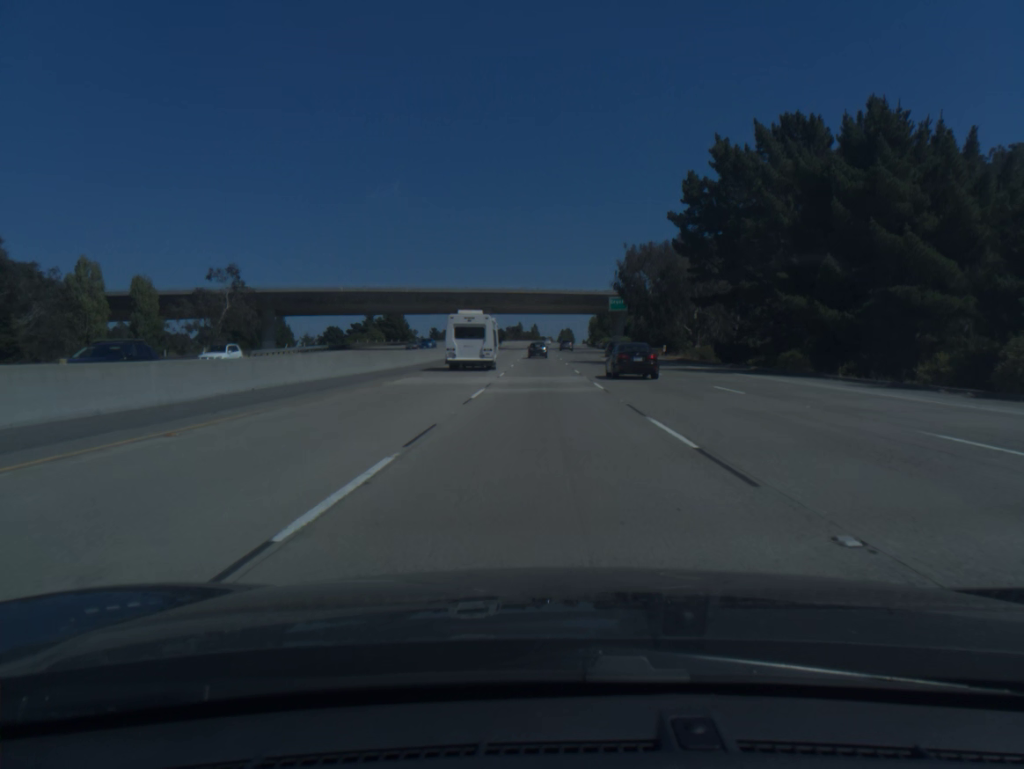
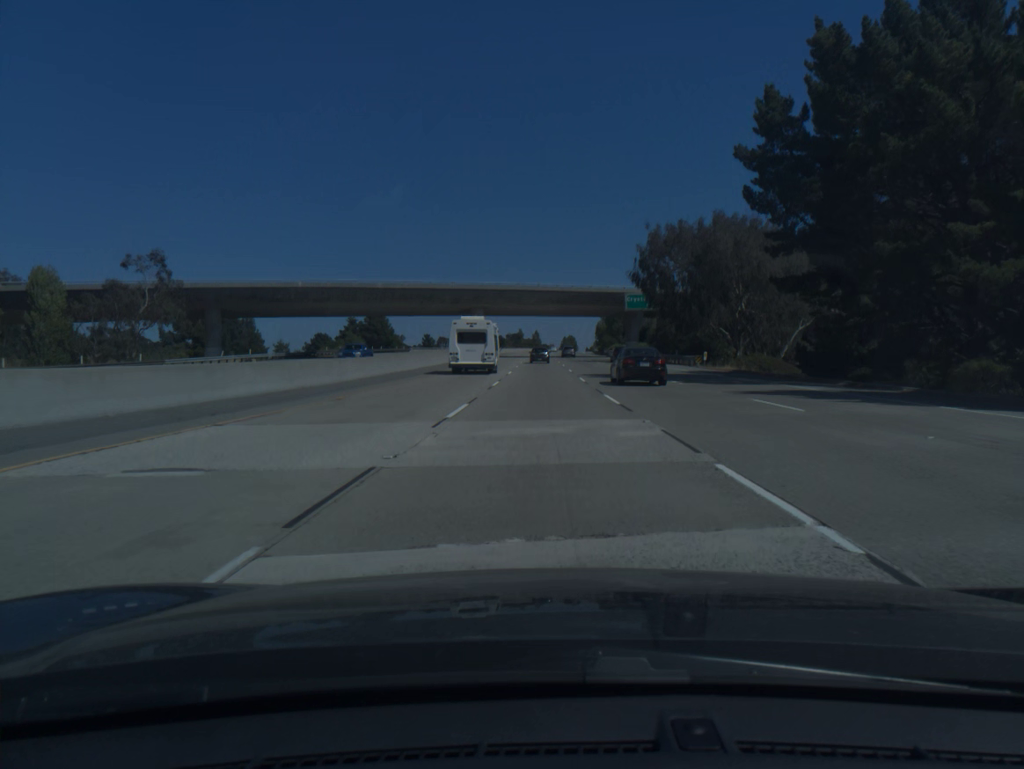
(0.0, +19.1) m; 0°
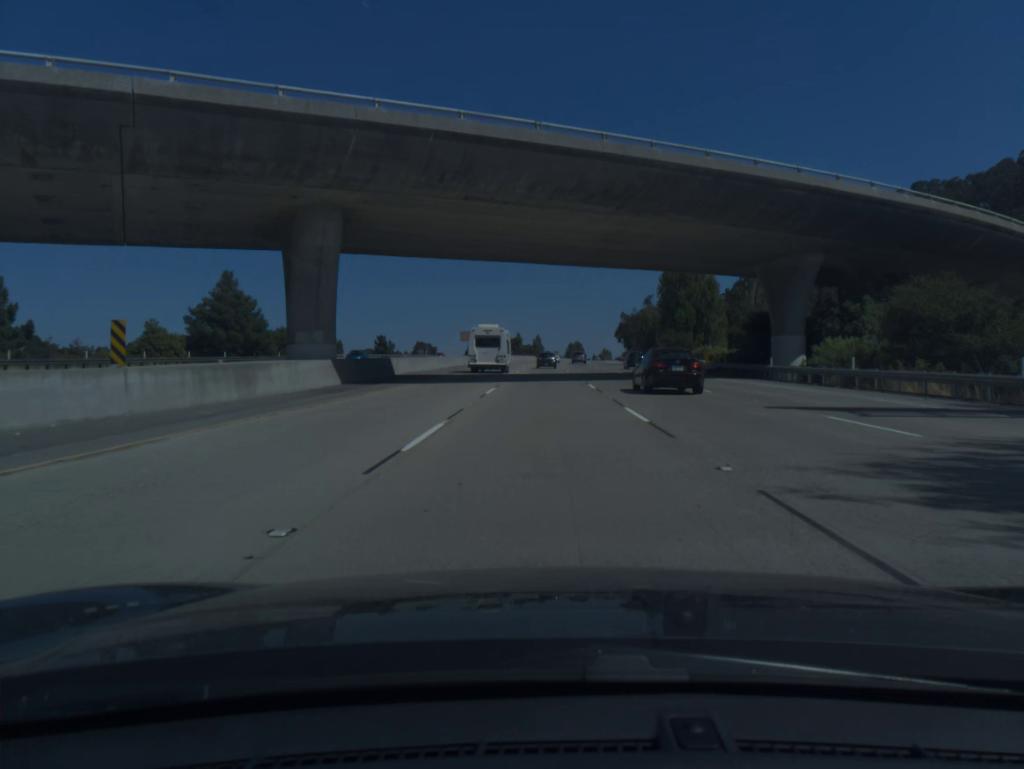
(-0.2, +76.1) m; 0°
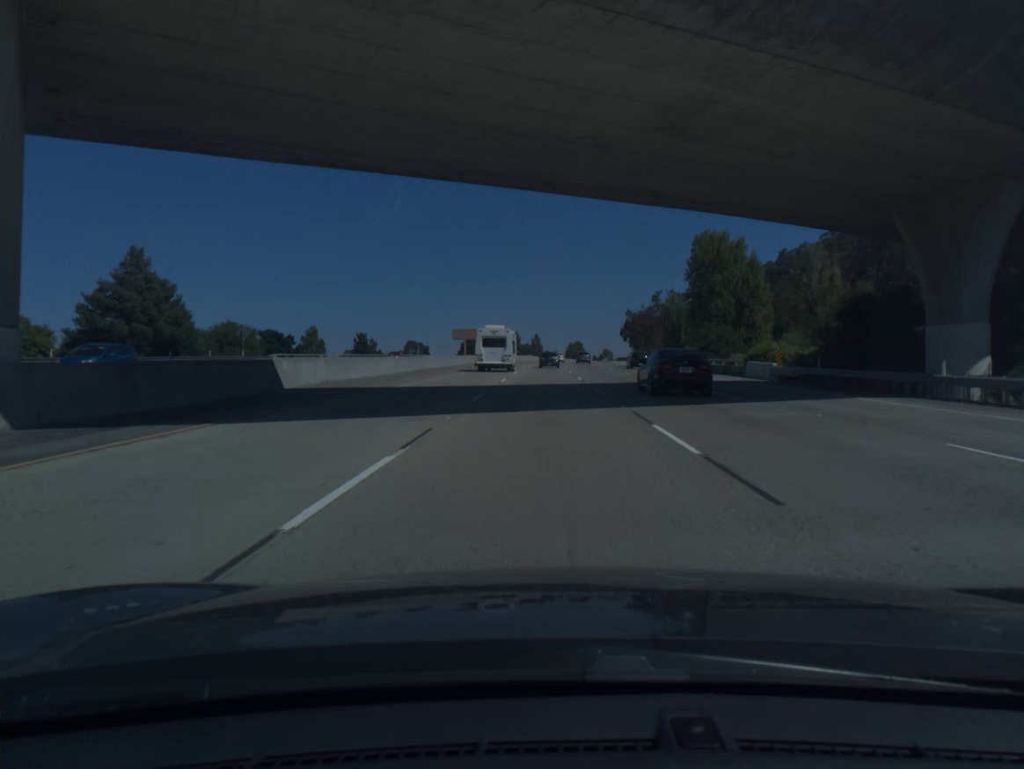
(0.0, +18.9) m; 0°
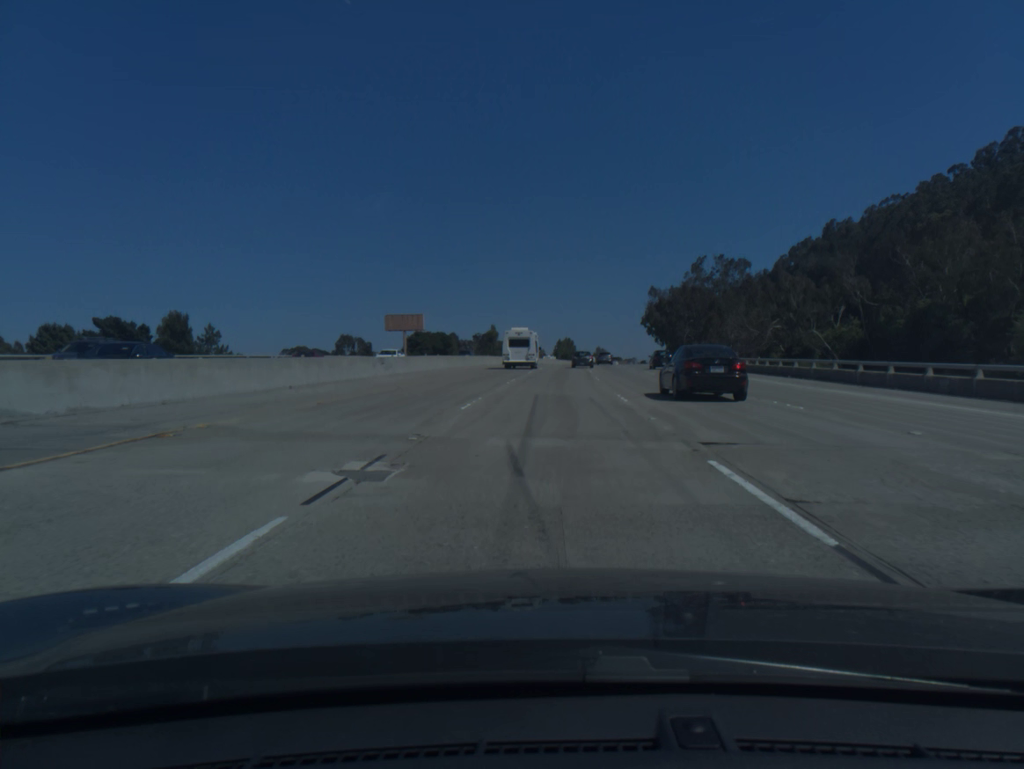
(+0.4, +75.5) m; +1°
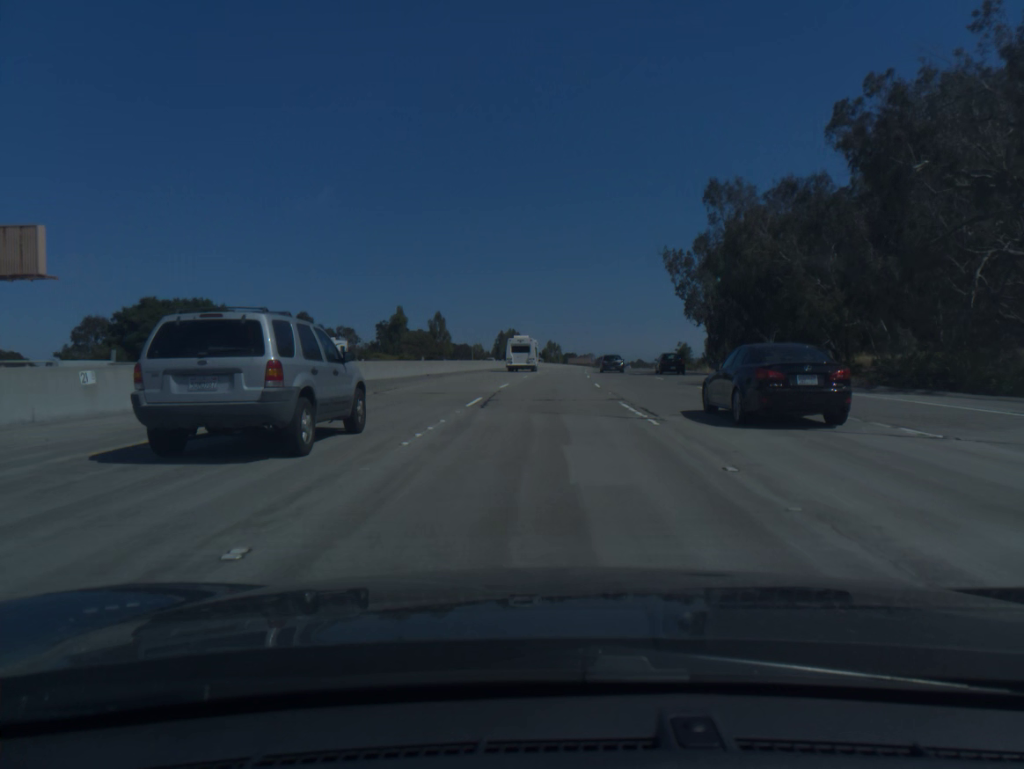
(+3.6, +93.7) m; +4°
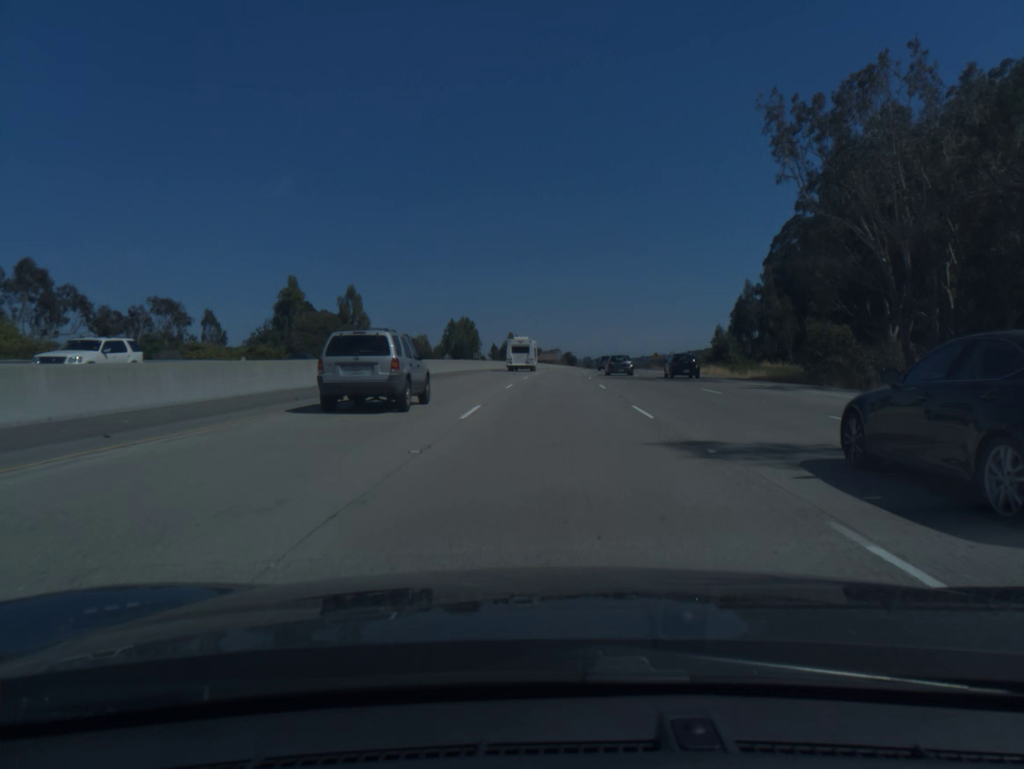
(+1.1, +57.3) m; +3°
